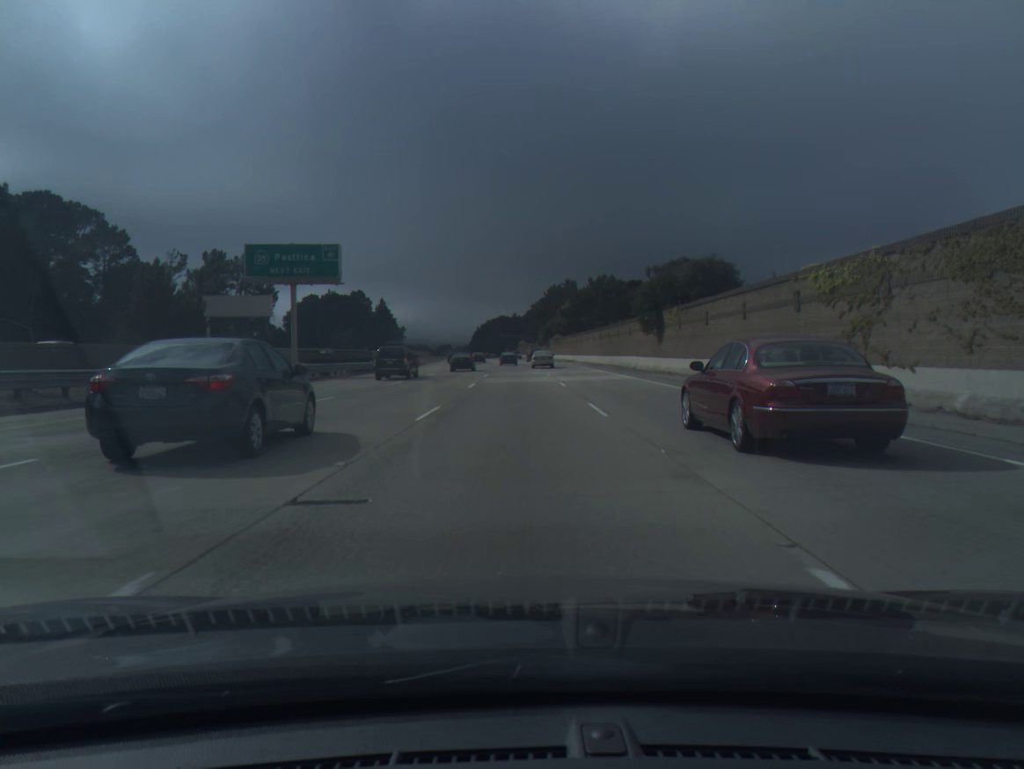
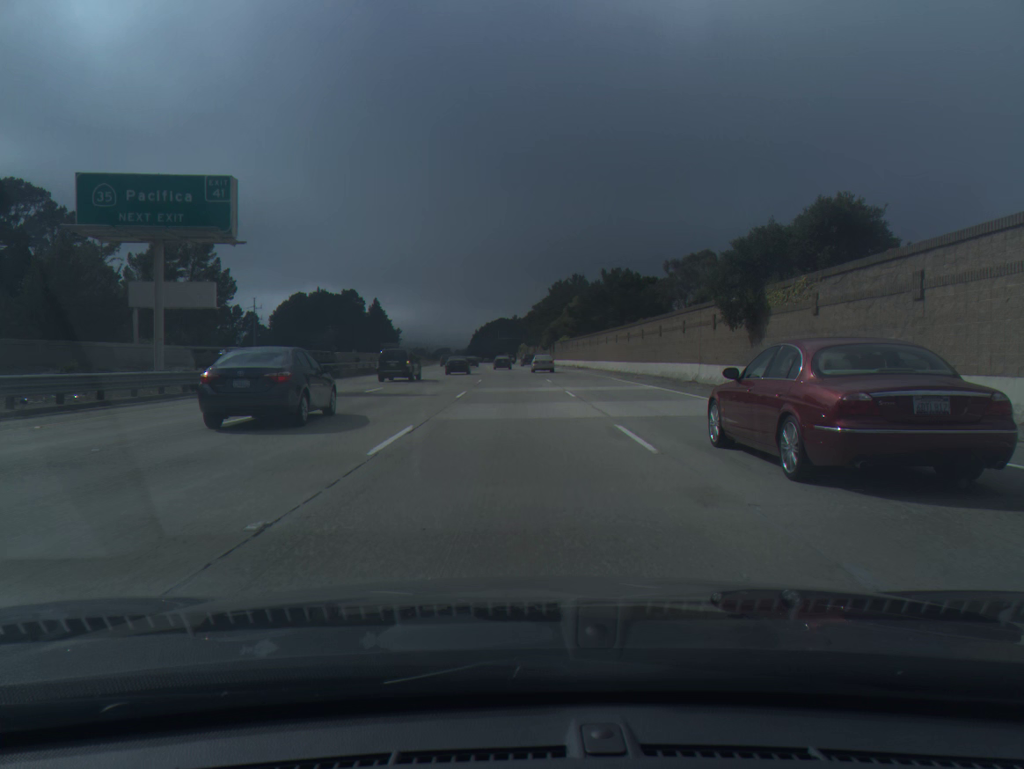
(0.0, +19.5) m; 0°
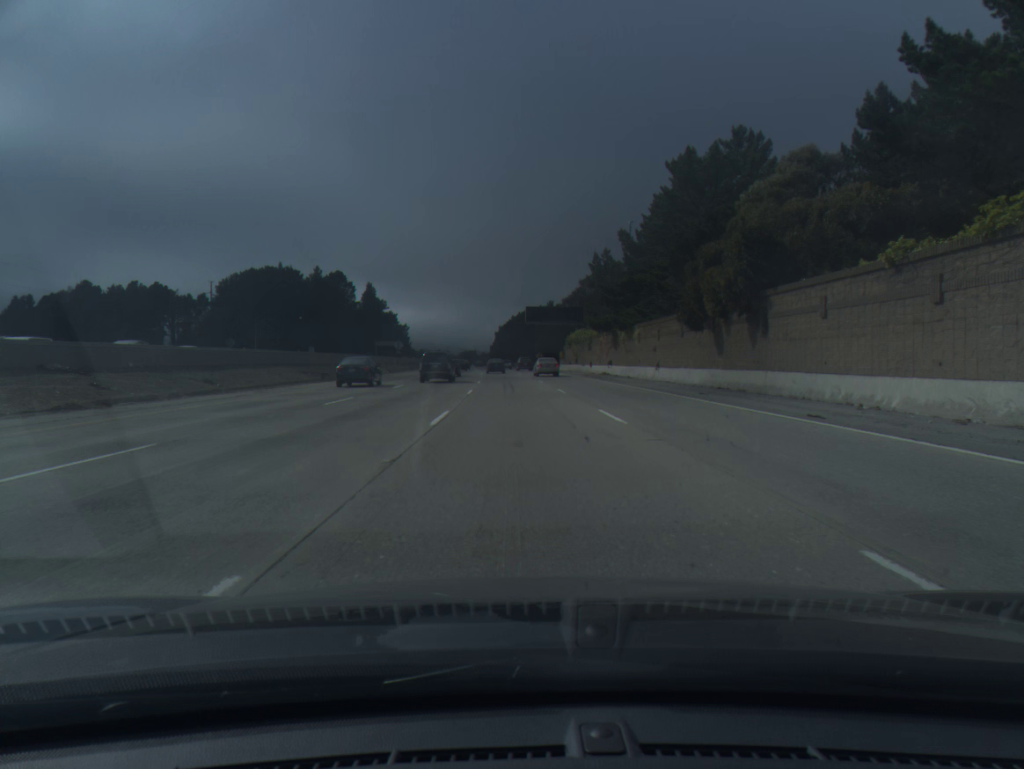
(-2.1, +97.3) m; -2°
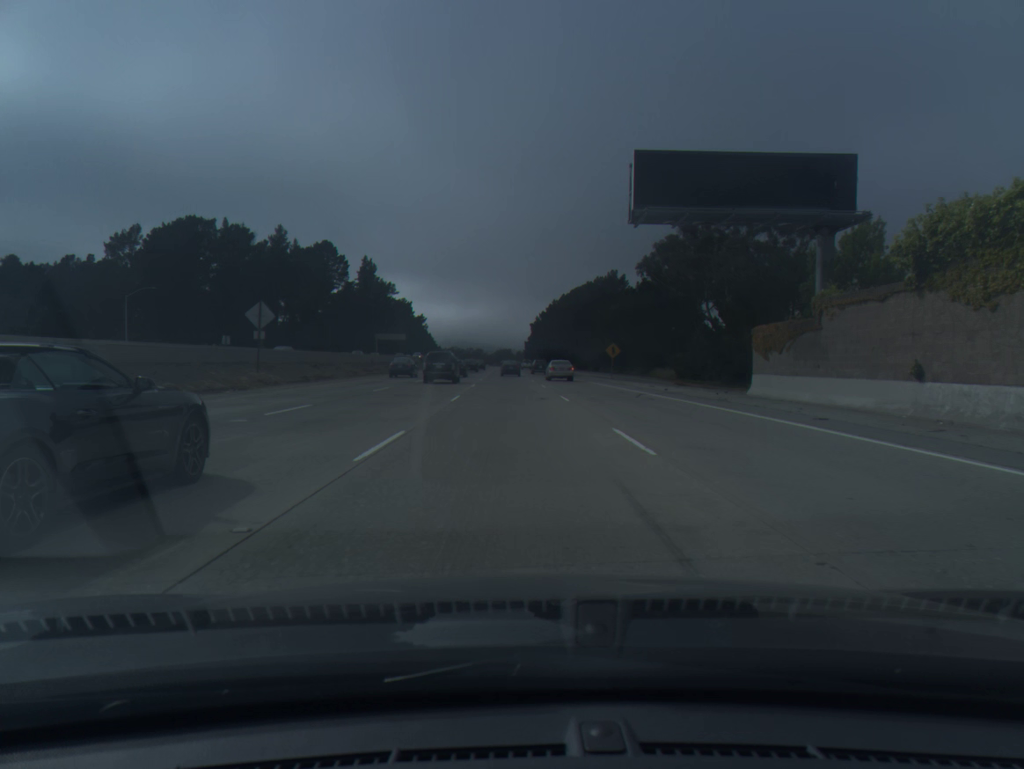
(-1.8, +78.1) m; -3°
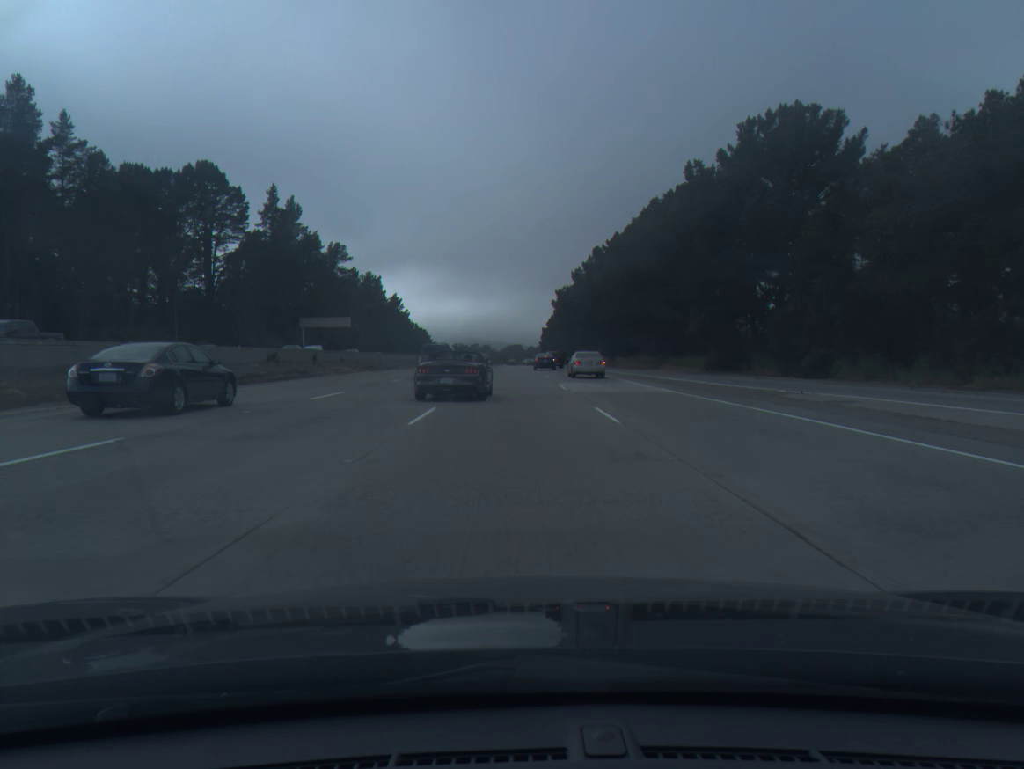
(-1.8, +98.5) m; -1°
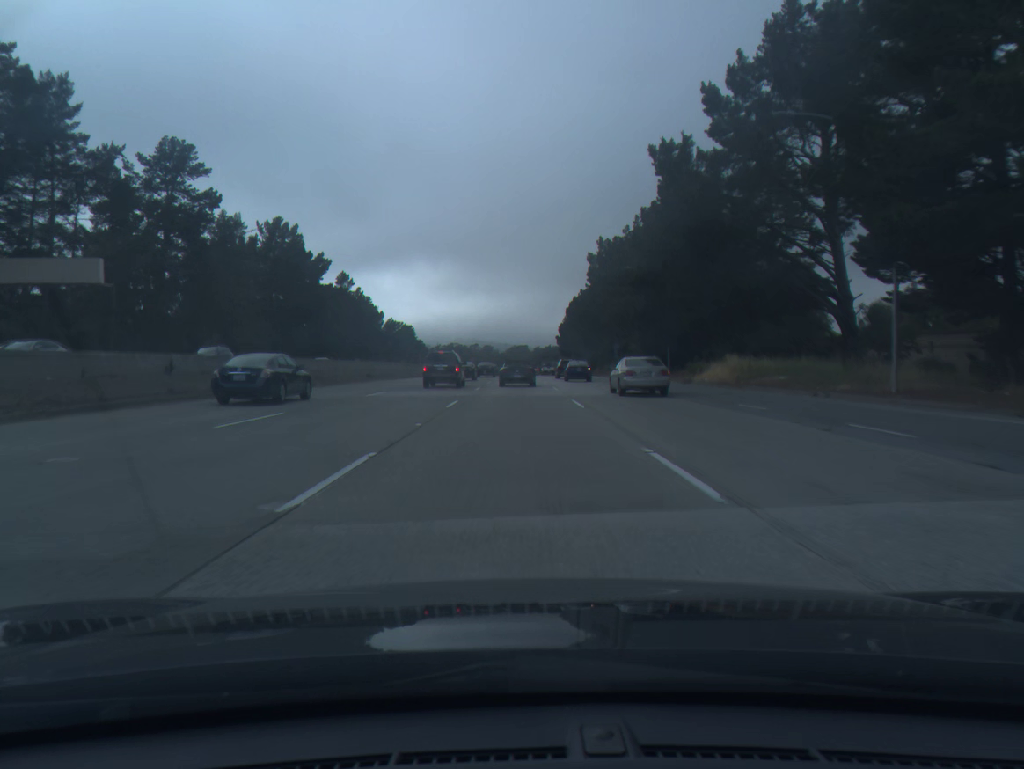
(-0.5, +94.9) m; 0°
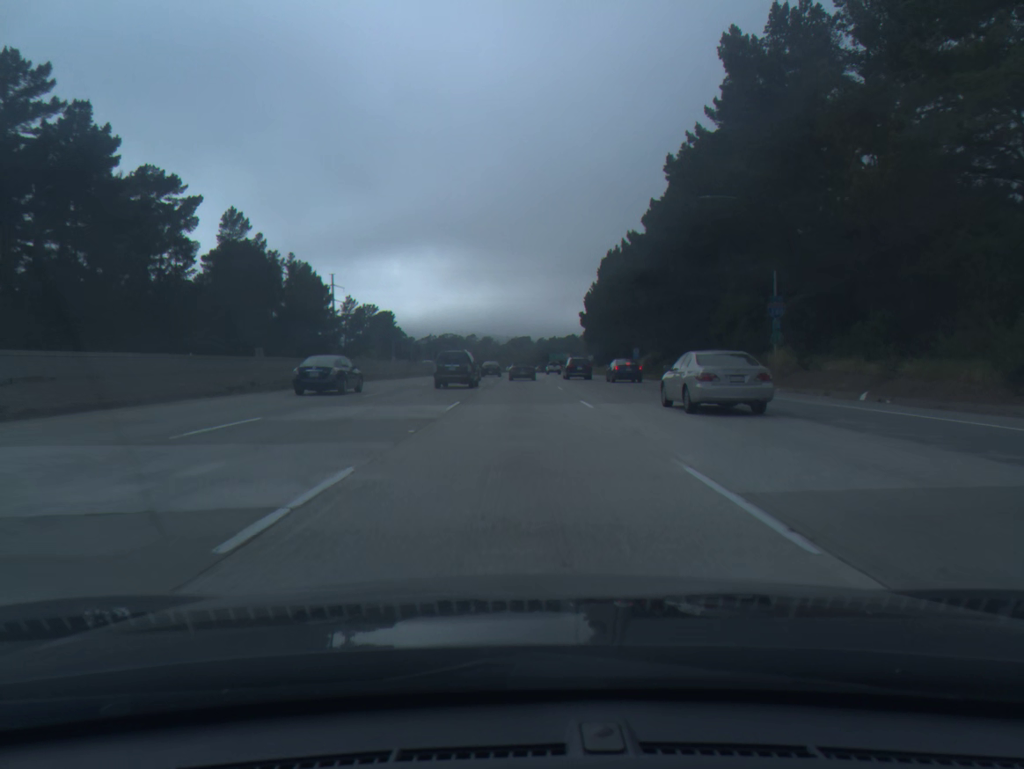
(0.0, +75.0) m; 0°
